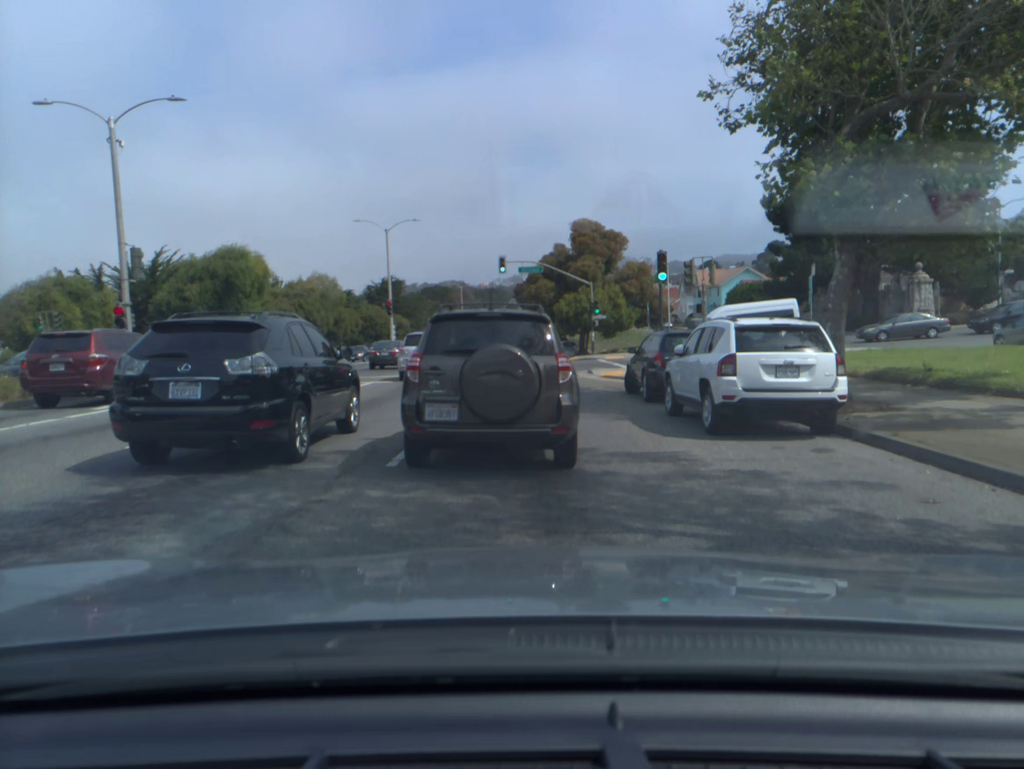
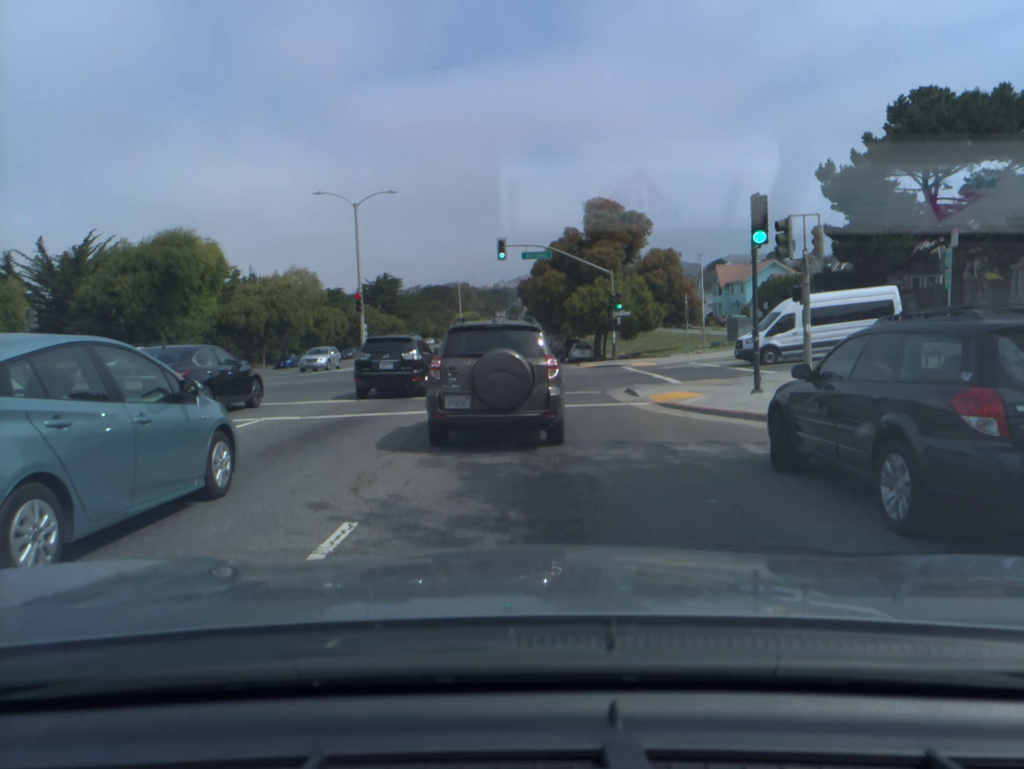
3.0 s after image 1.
(+0.1, +11.2) m; 0°
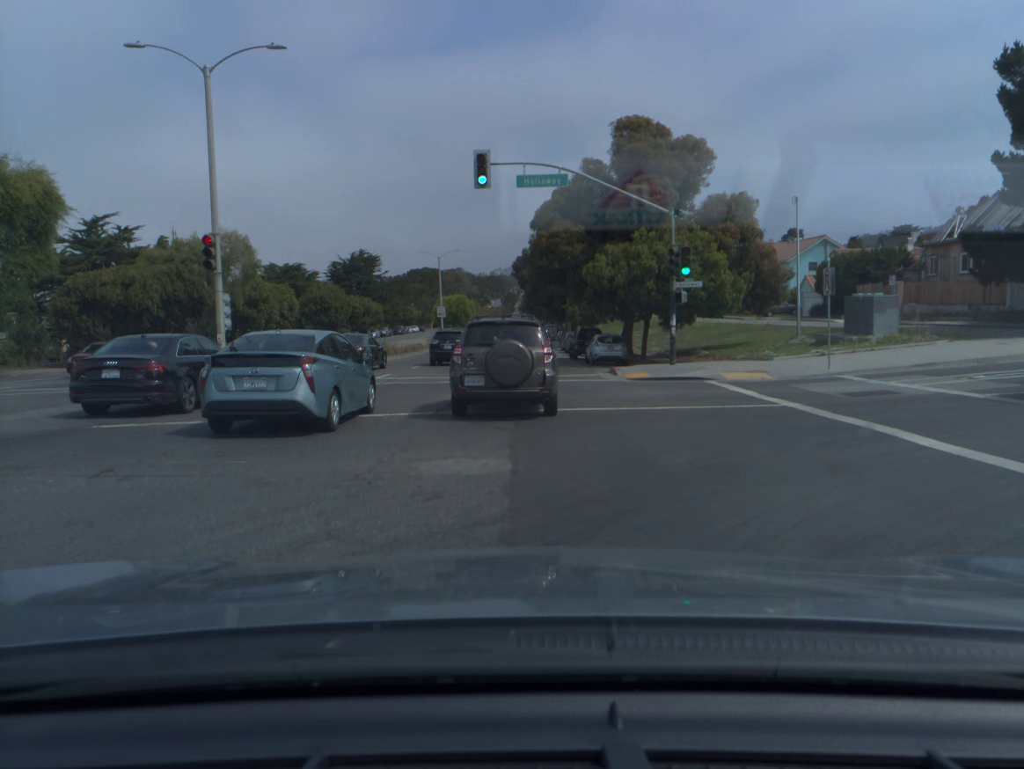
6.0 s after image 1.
(+0.1, +19.8) m; +1°
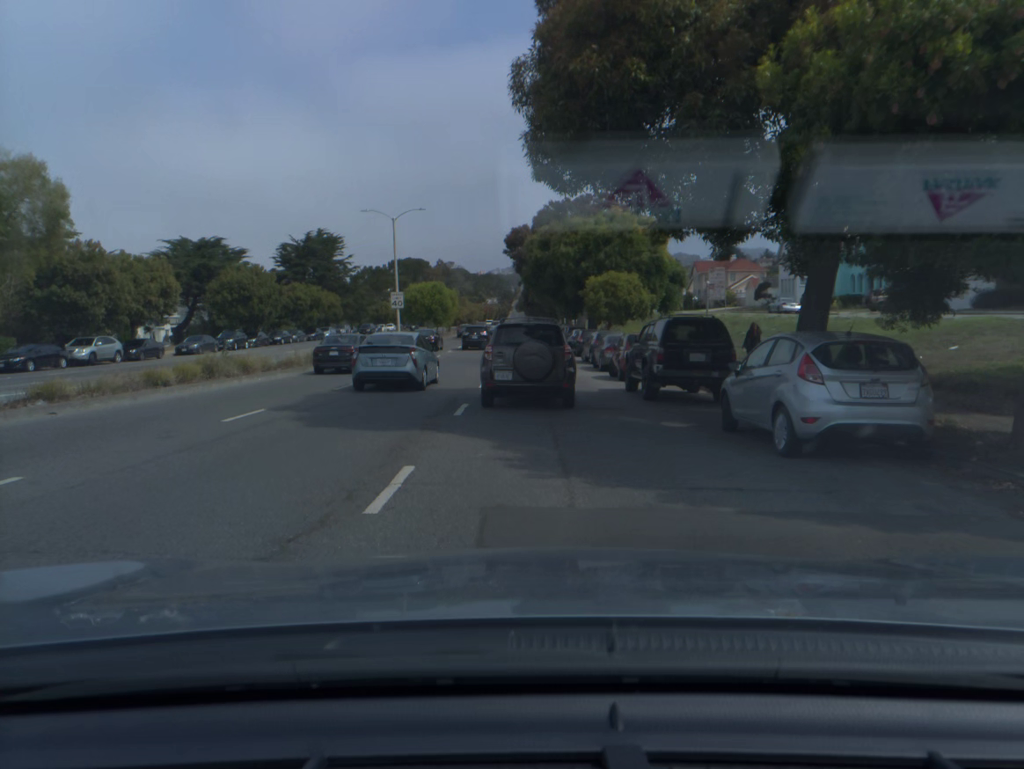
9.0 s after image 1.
(0.0, +27.8) m; 0°
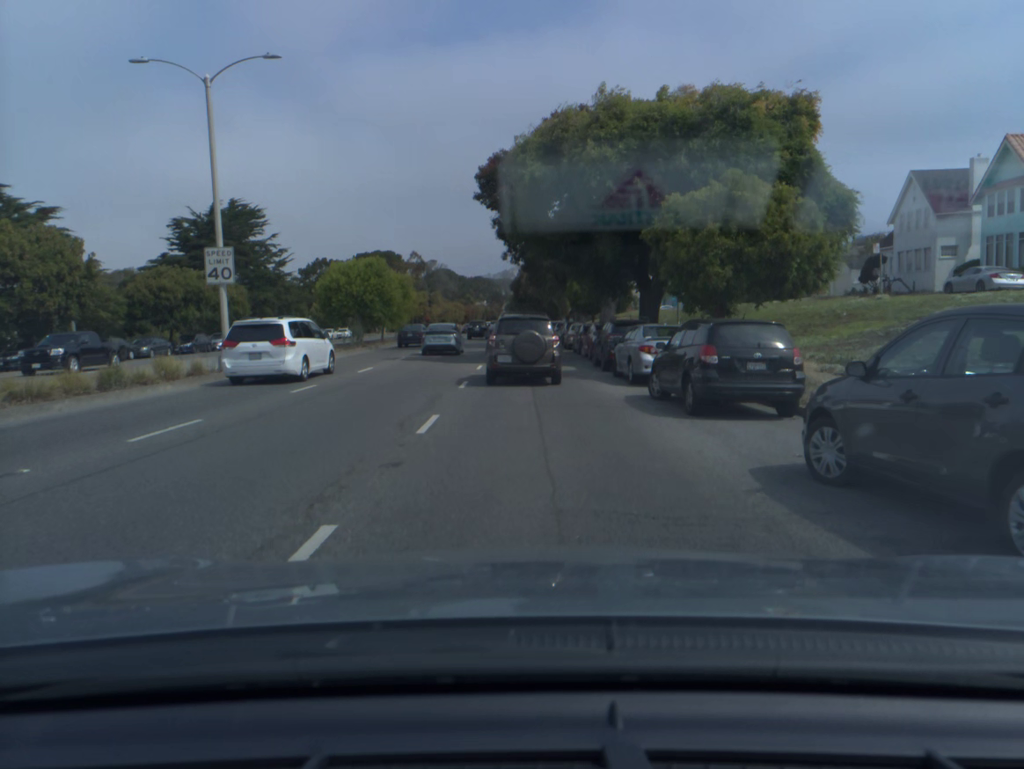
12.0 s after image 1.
(+0.2, +32.0) m; +1°
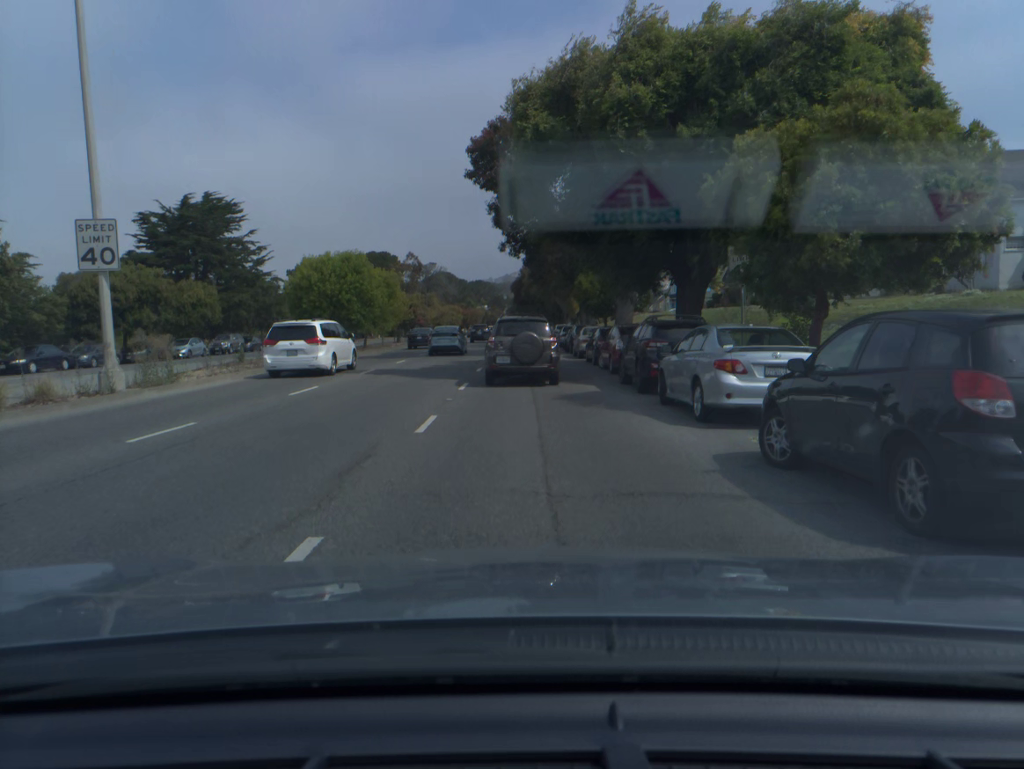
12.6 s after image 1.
(0.0, +7.2) m; 0°
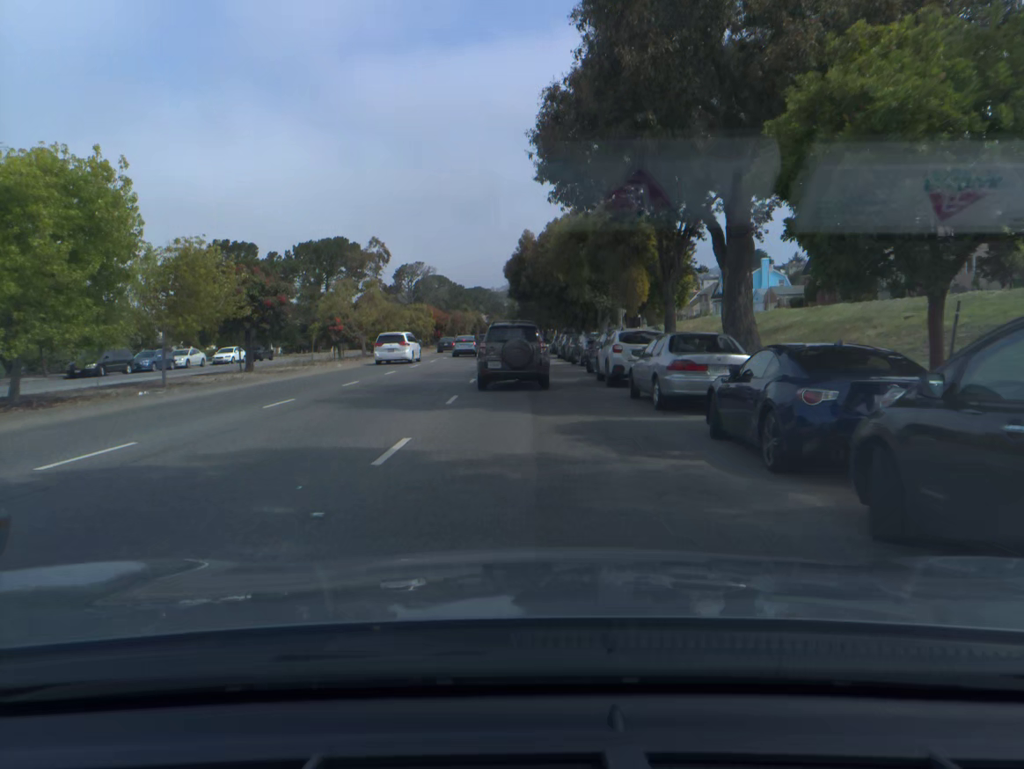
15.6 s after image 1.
(-0.2, +38.3) m; 0°
